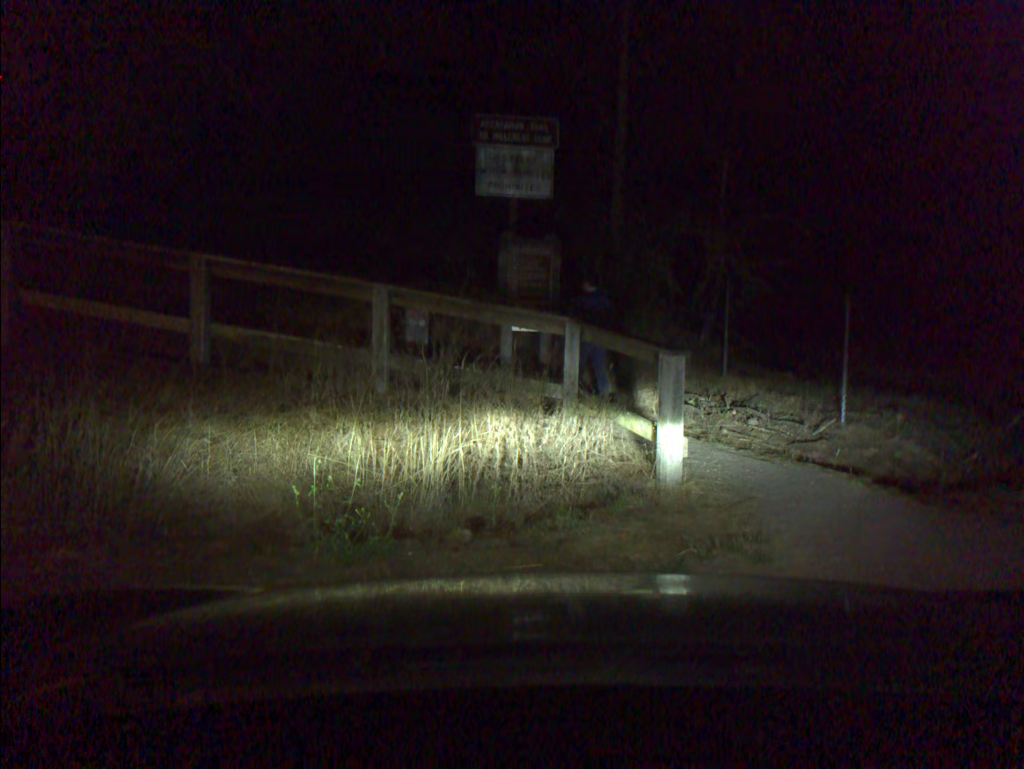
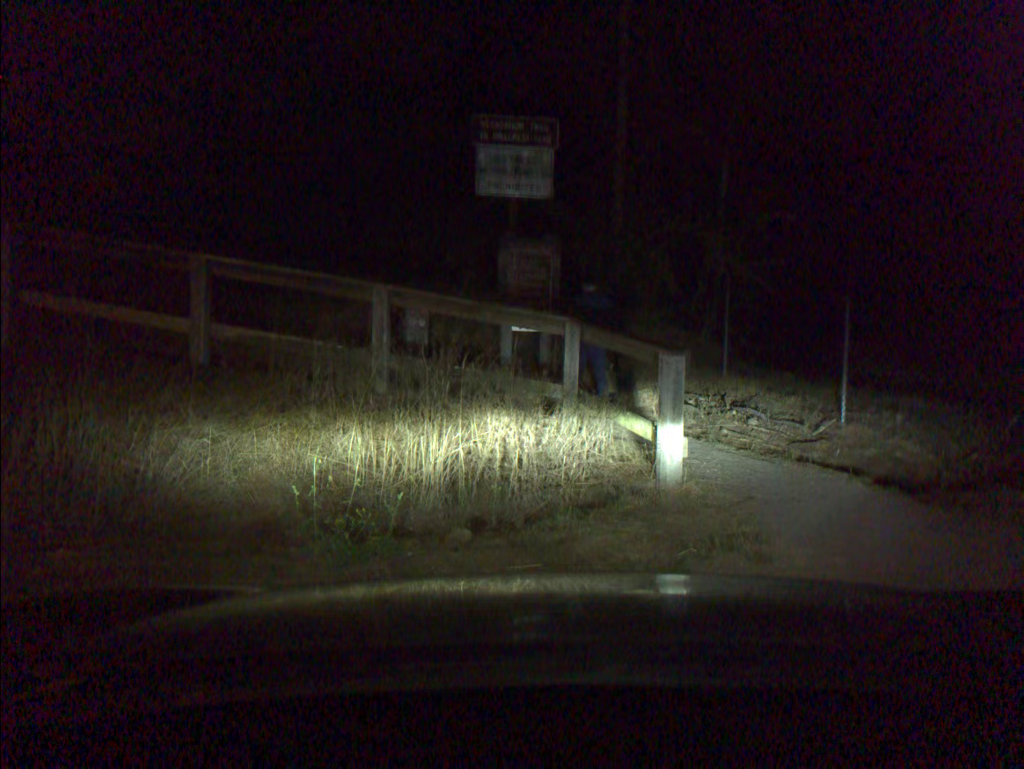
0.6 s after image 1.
(0.0, 0.0) m; 0°
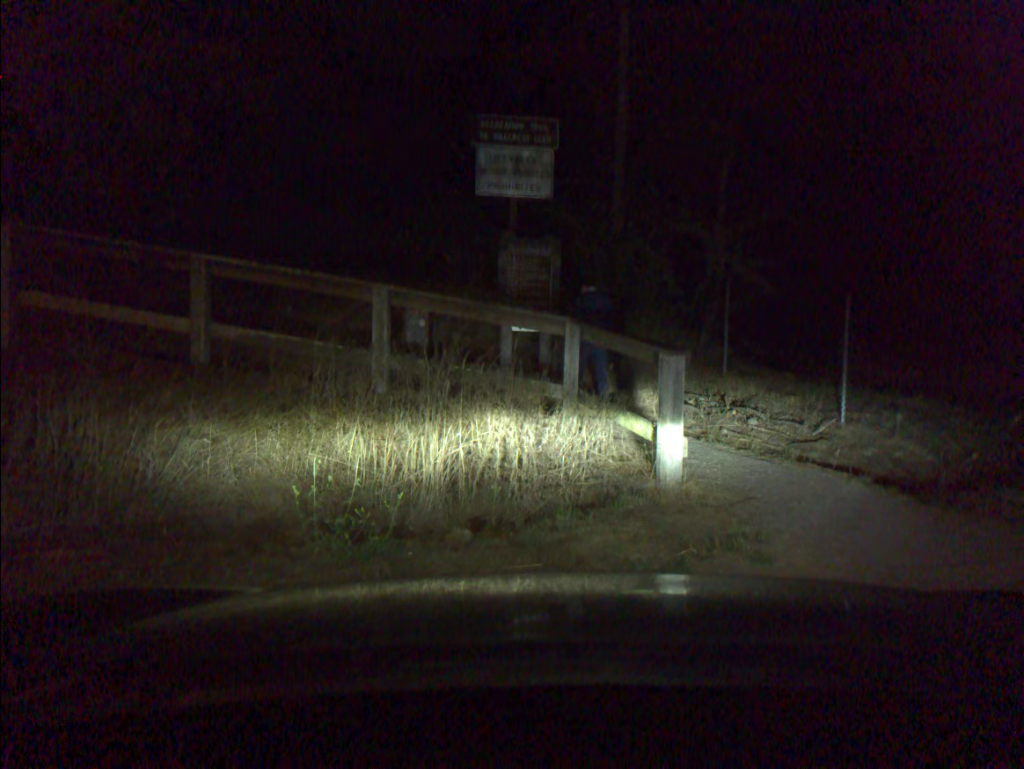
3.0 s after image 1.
(0.0, 0.0) m; 0°
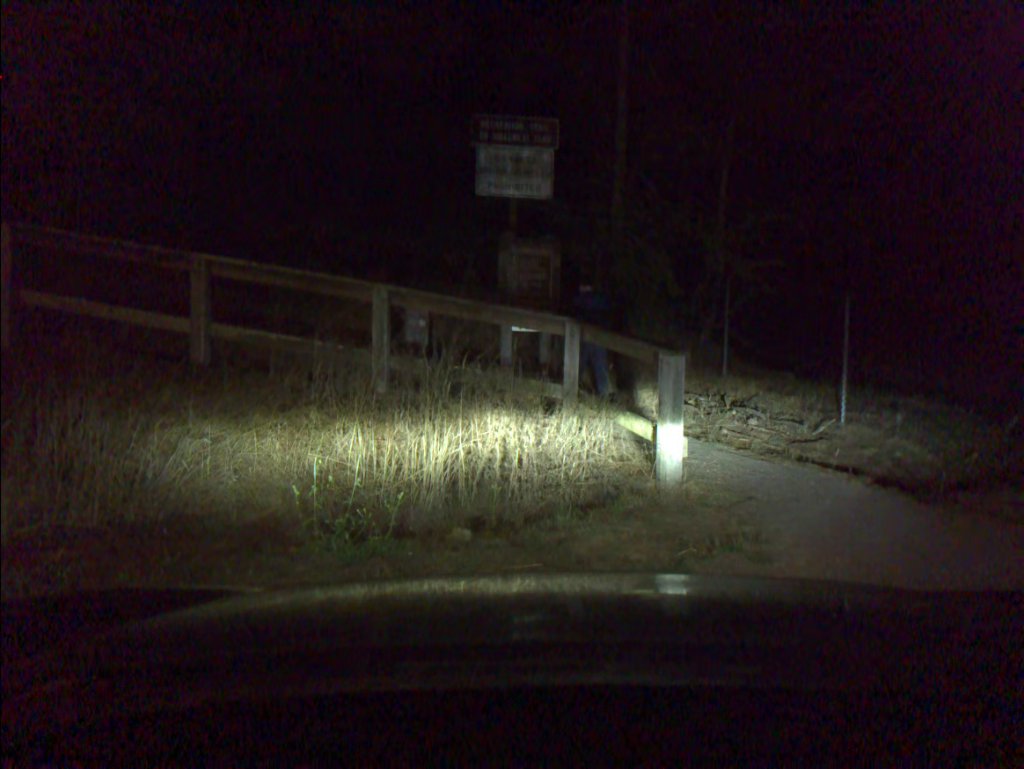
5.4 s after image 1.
(0.0, 0.0) m; 0°
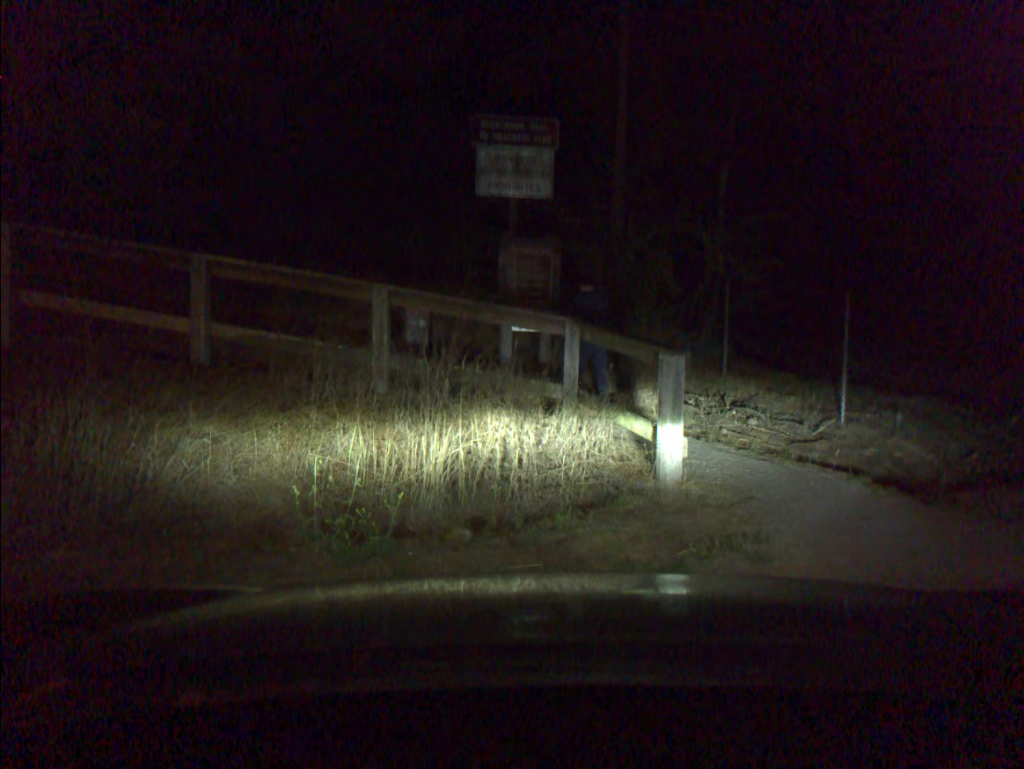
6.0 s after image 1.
(0.0, 0.0) m; 0°
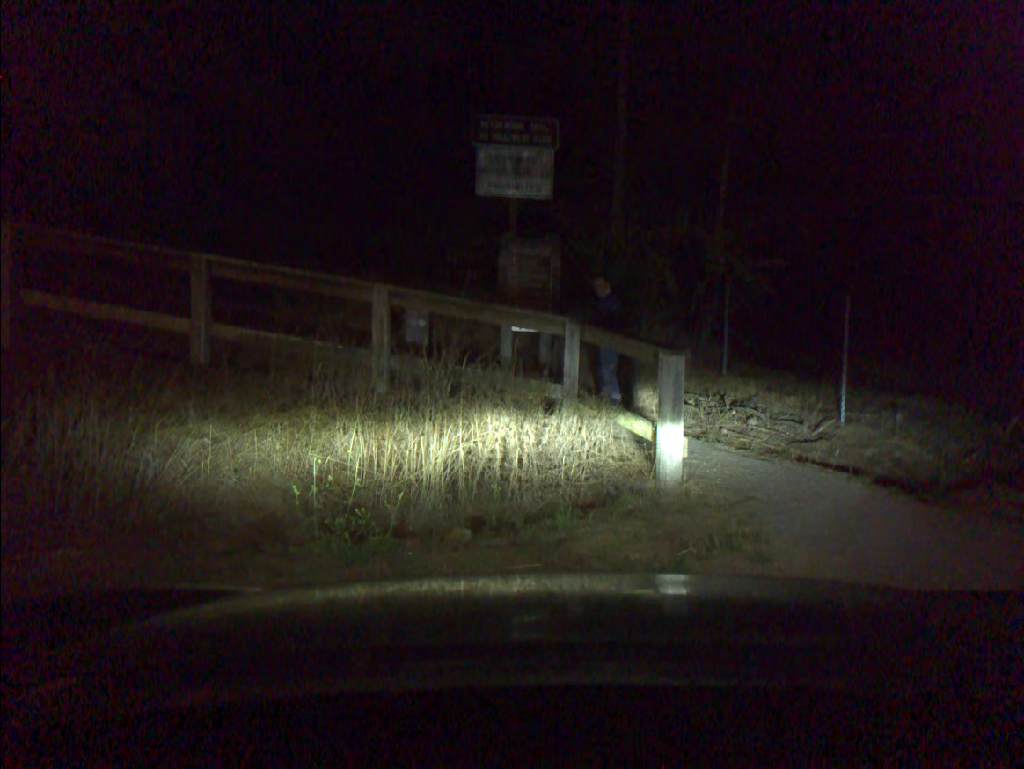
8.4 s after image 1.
(0.0, 0.0) m; 0°
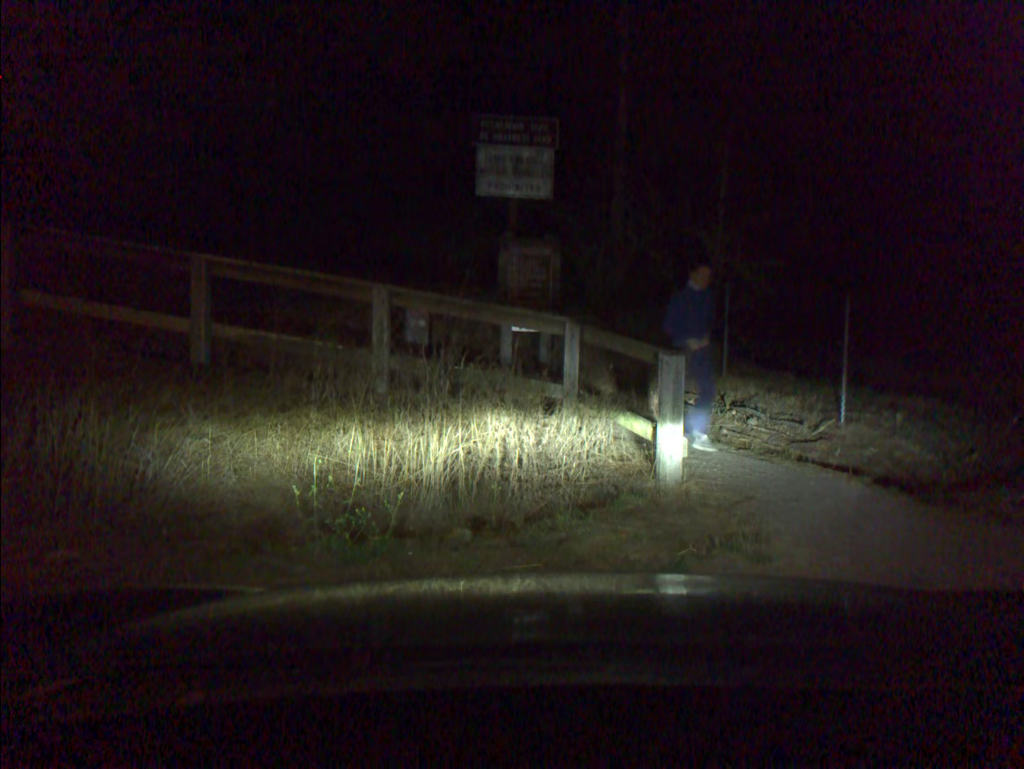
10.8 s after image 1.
(0.0, 0.0) m; 0°
